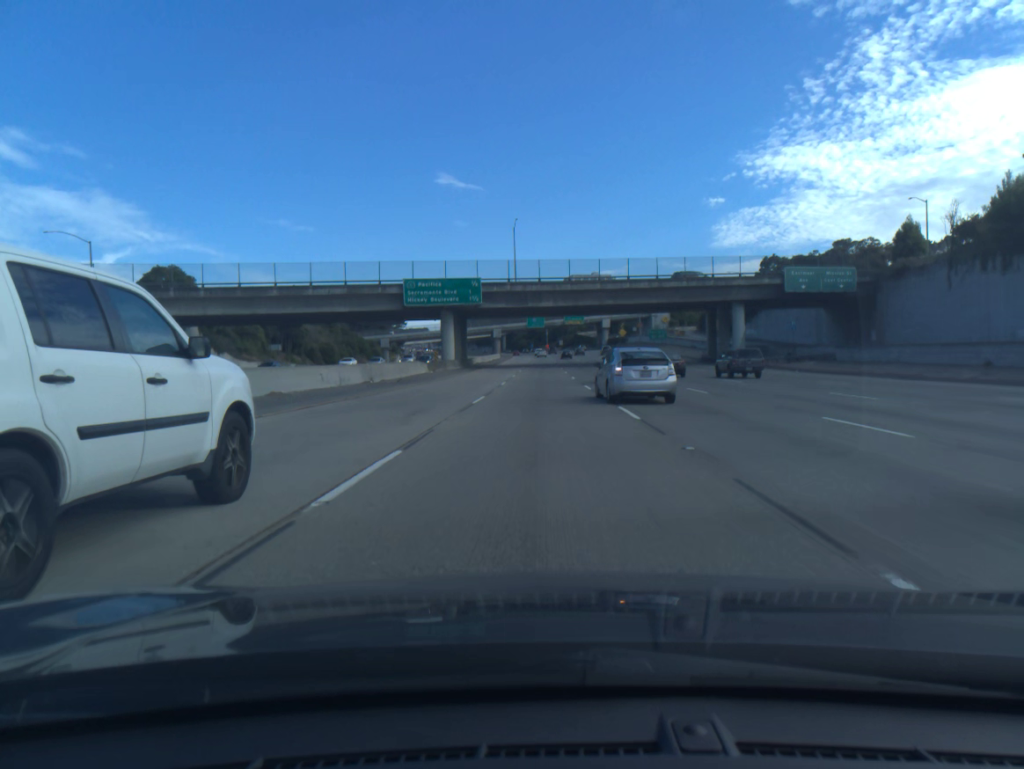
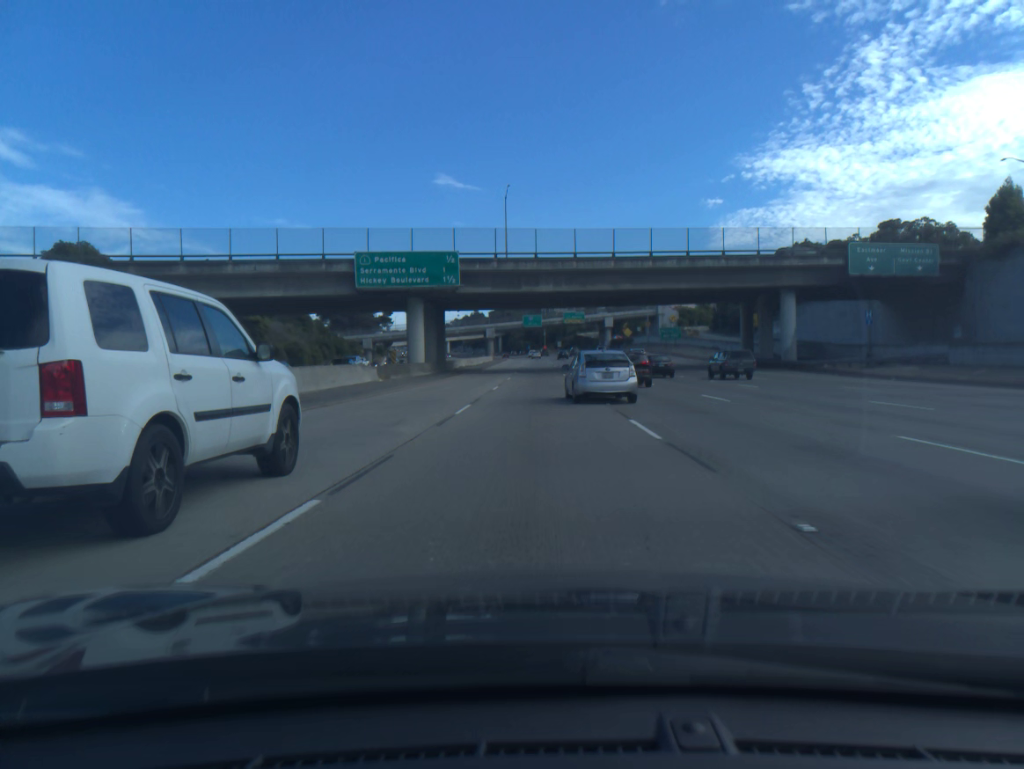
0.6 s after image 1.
(0.0, +18.1) m; 0°
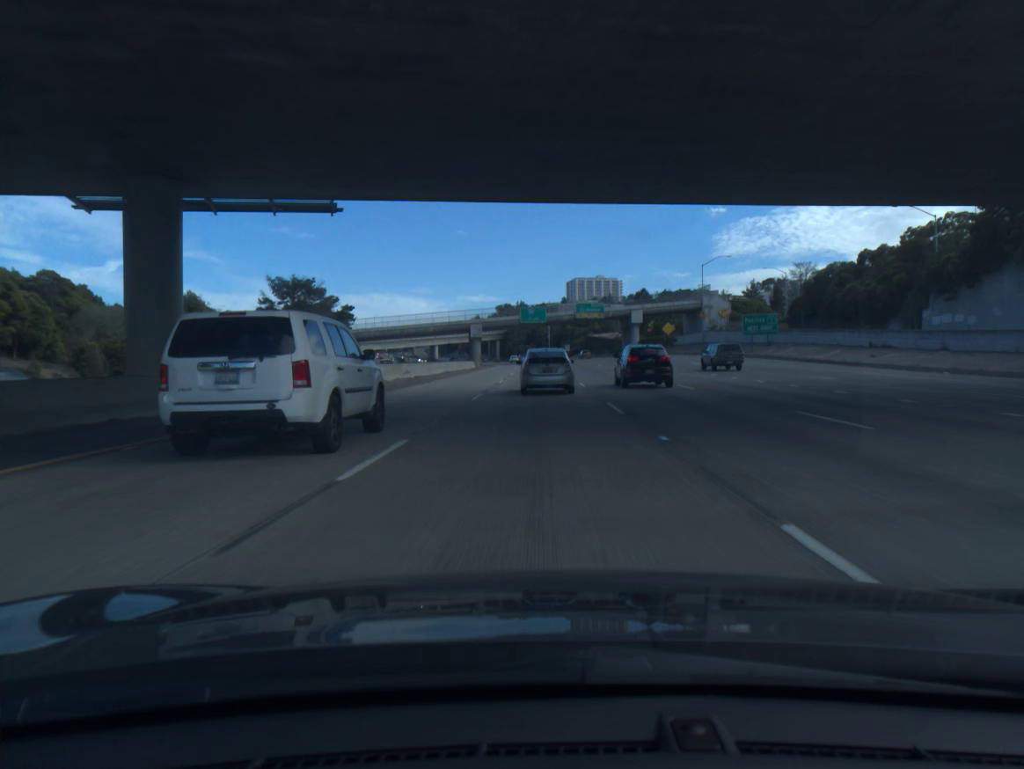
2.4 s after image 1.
(0.0, +53.9) m; 0°
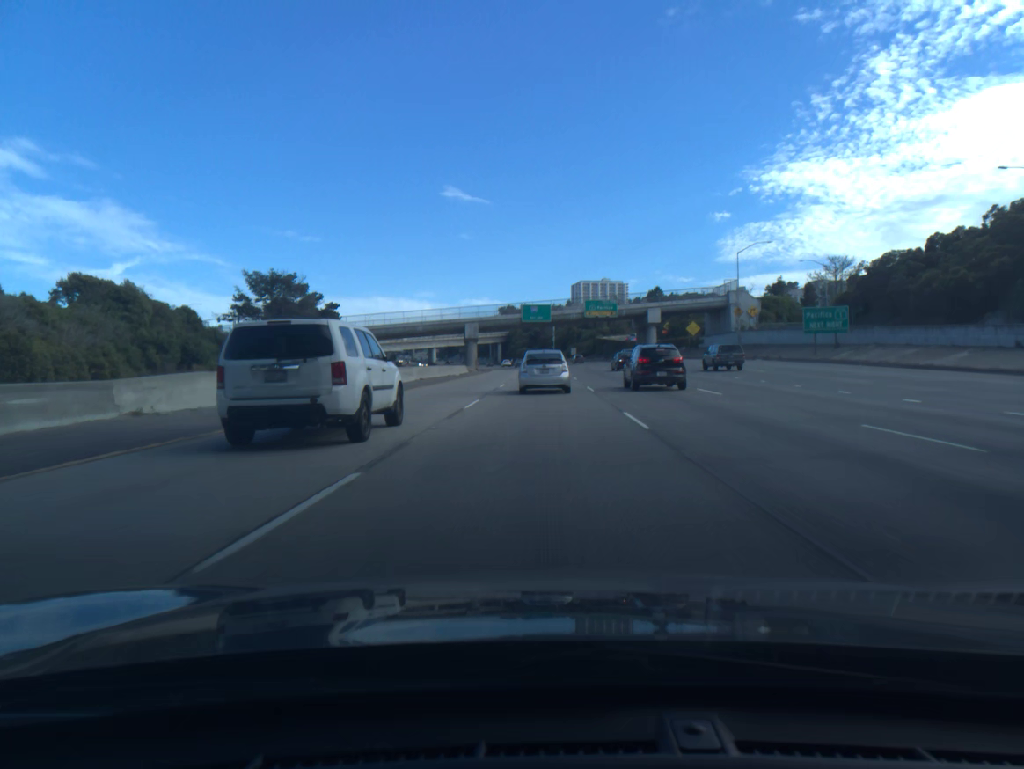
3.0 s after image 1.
(0.0, +17.8) m; 0°
